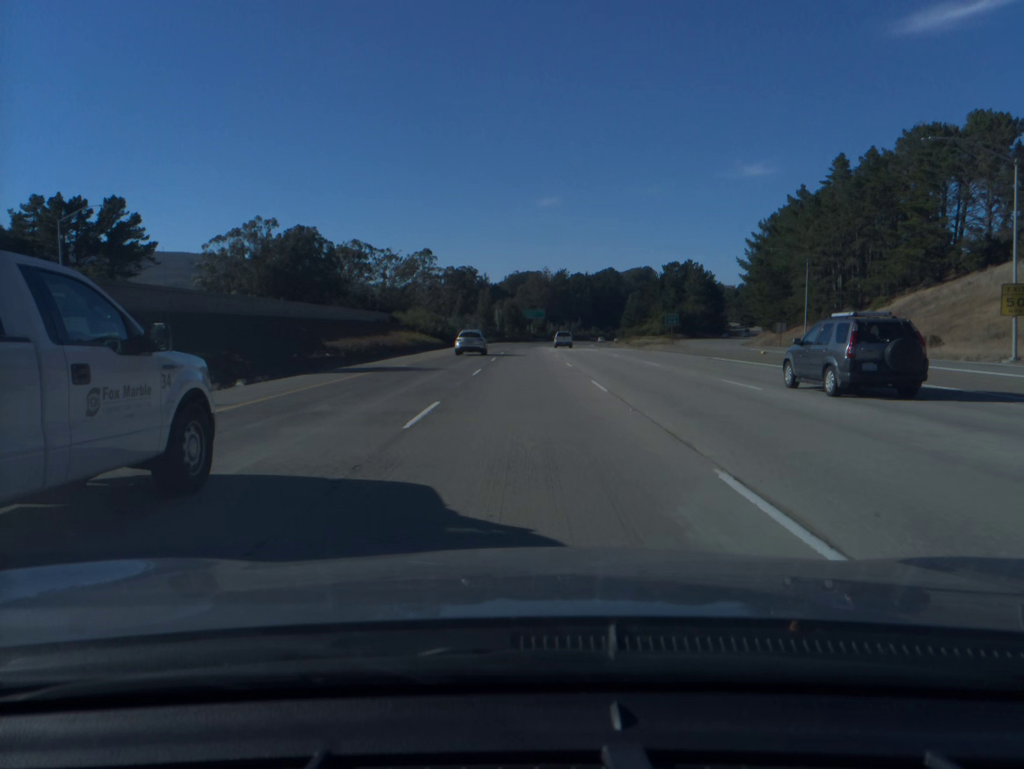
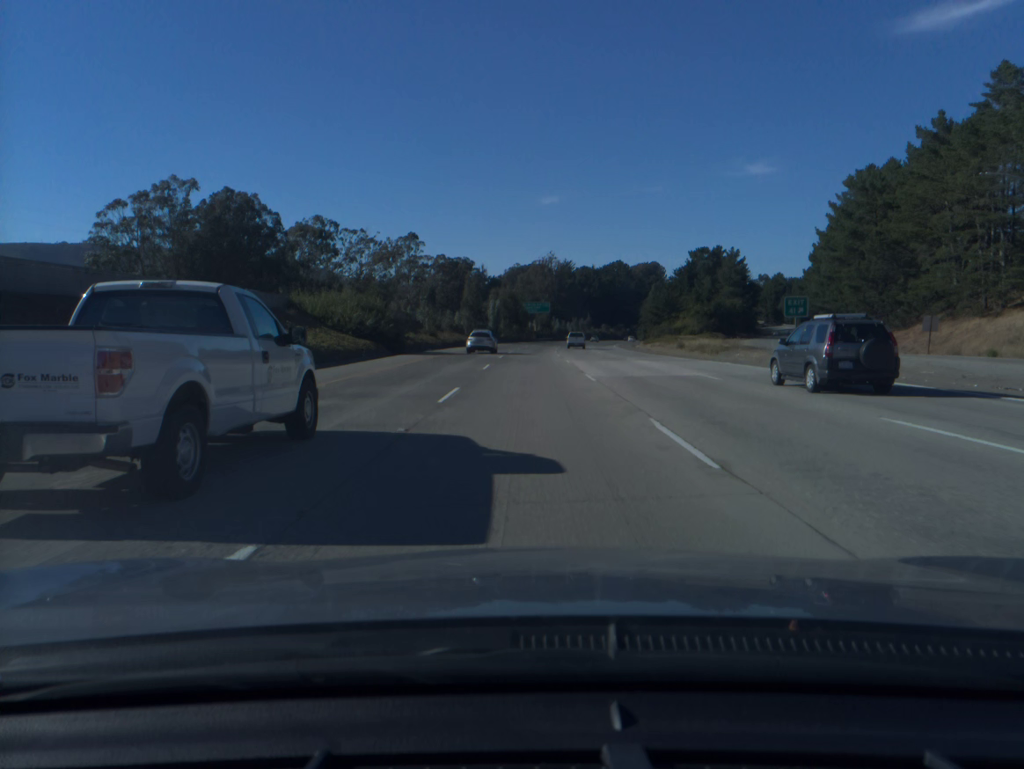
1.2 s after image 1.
(0.0, +39.6) m; 0°
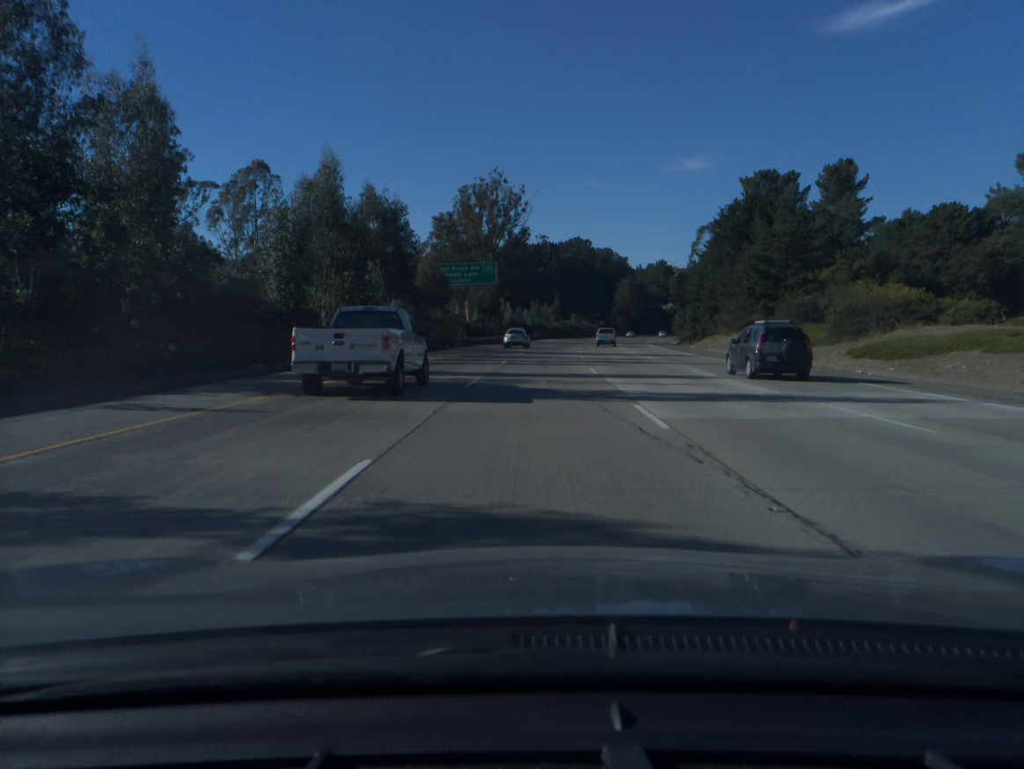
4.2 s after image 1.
(+1.9, +99.0) m; +4°
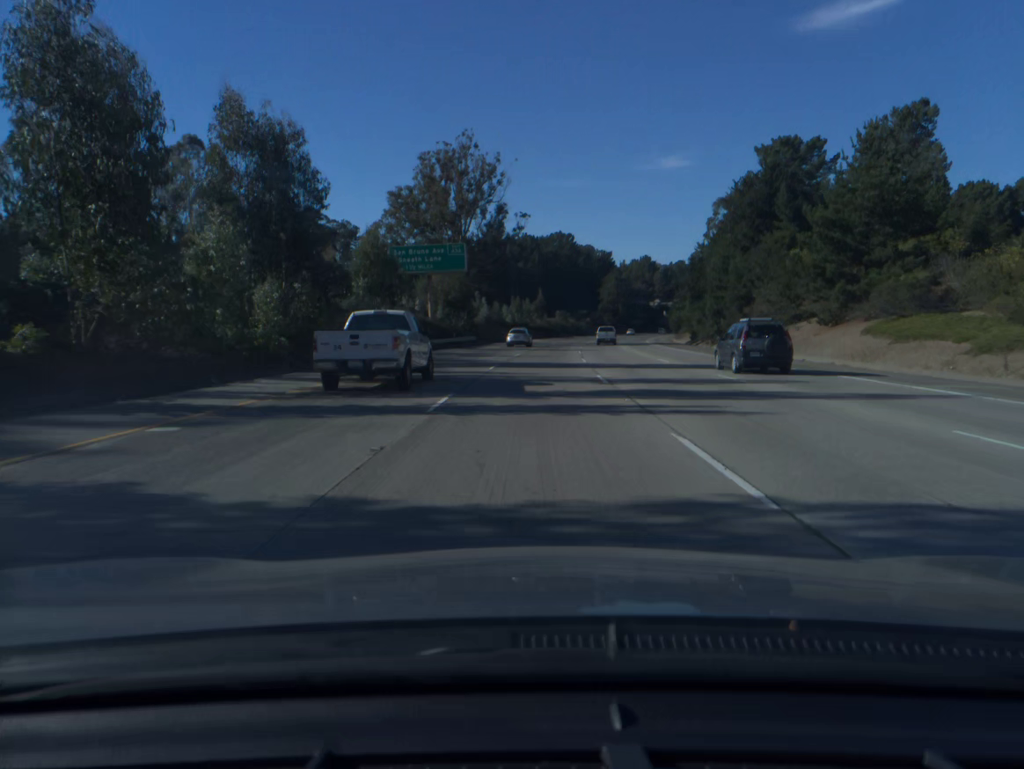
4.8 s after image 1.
(+0.4, +19.9) m; +2°
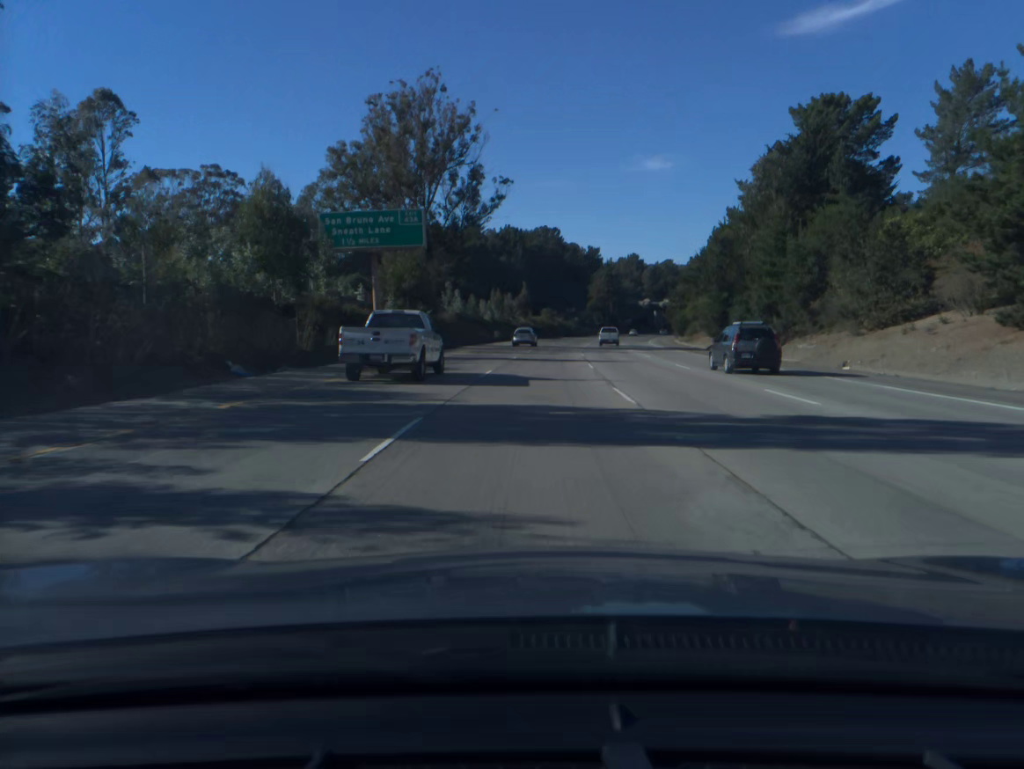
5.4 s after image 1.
(+0.1, +19.9) m; +1°
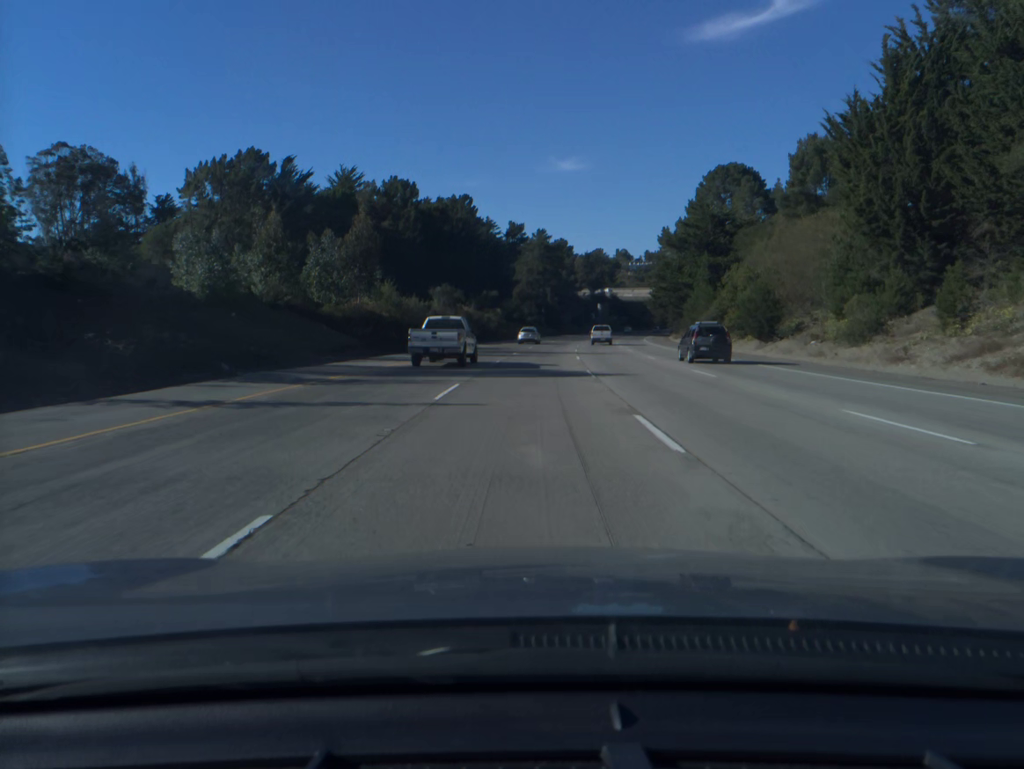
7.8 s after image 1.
(+4.3, +79.8) m; +6°
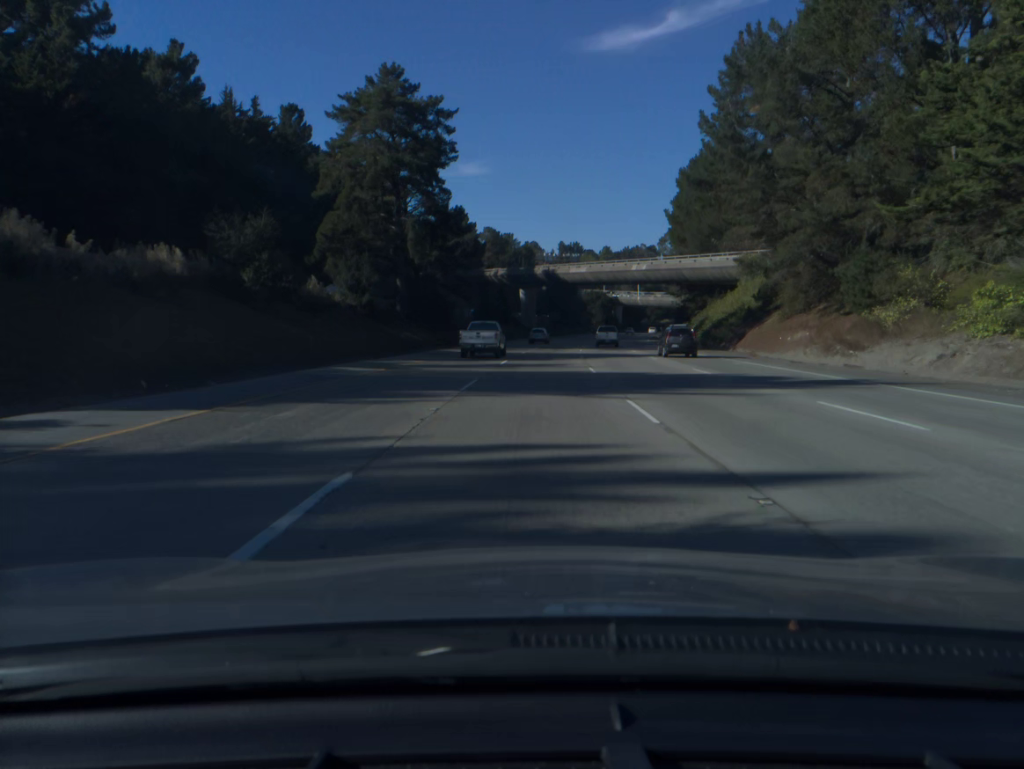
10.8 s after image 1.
(+5.8, +99.5) m; +7°
